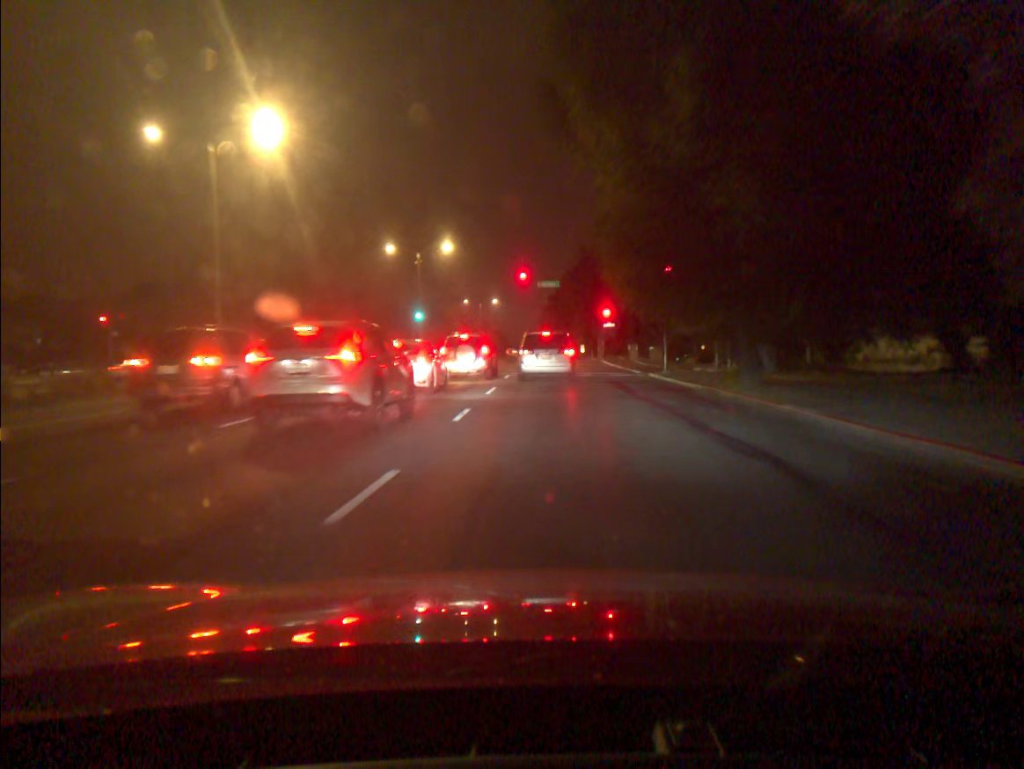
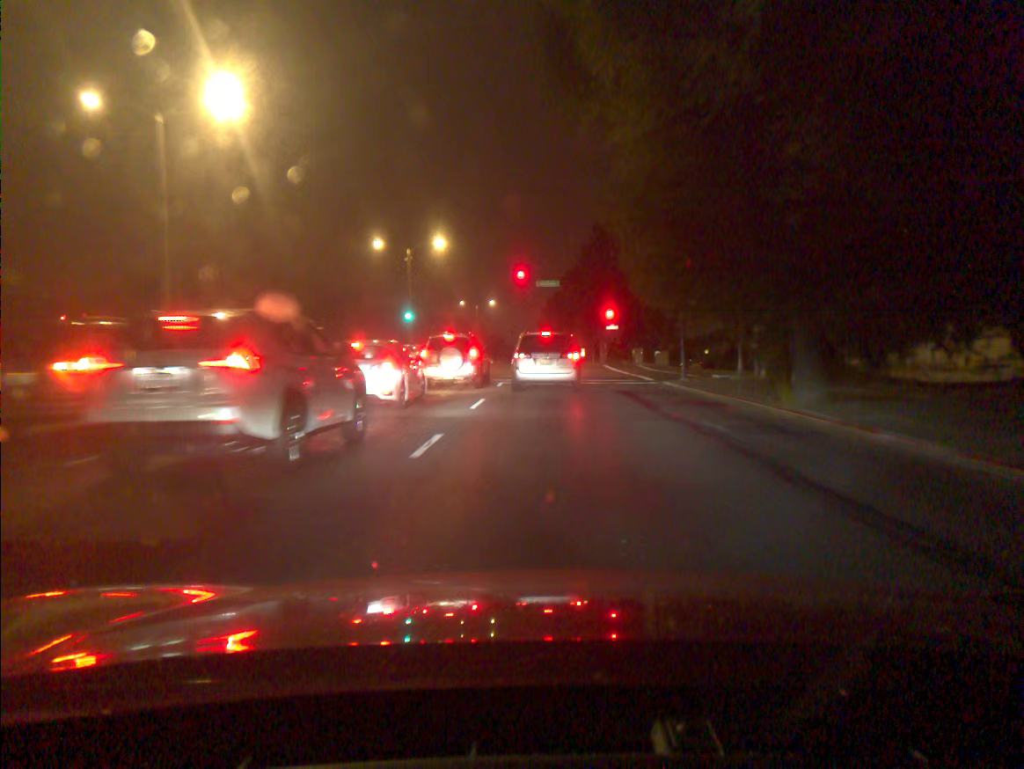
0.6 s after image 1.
(0.0, +4.1) m; 0°
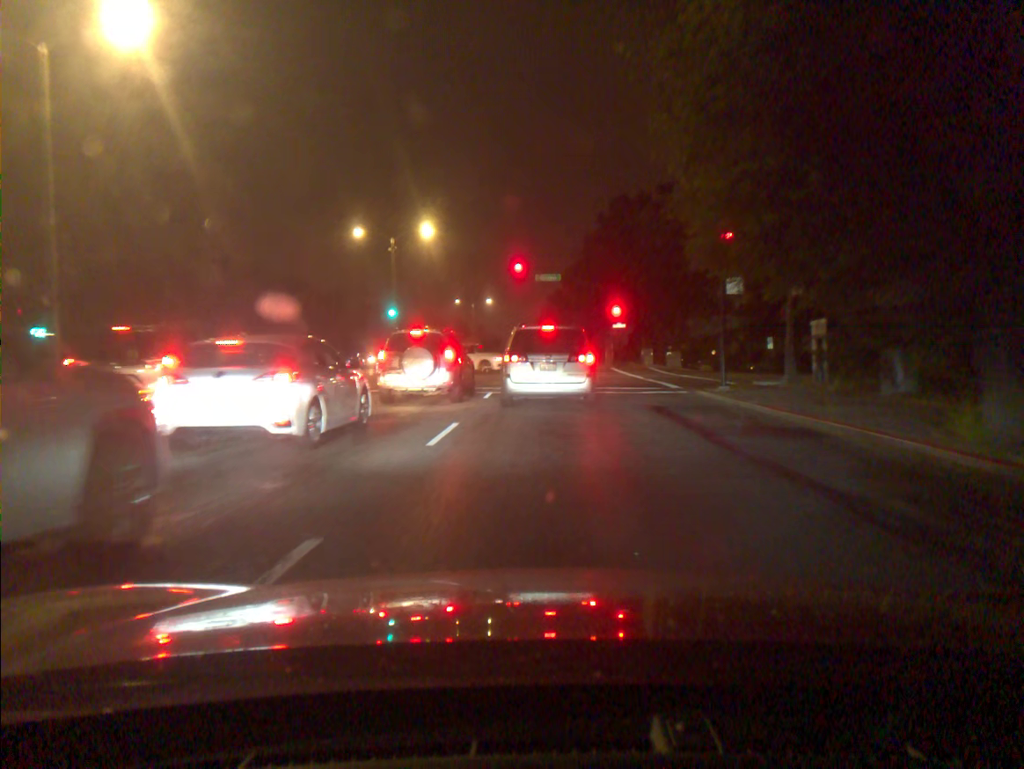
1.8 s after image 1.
(0.0, +6.2) m; 0°
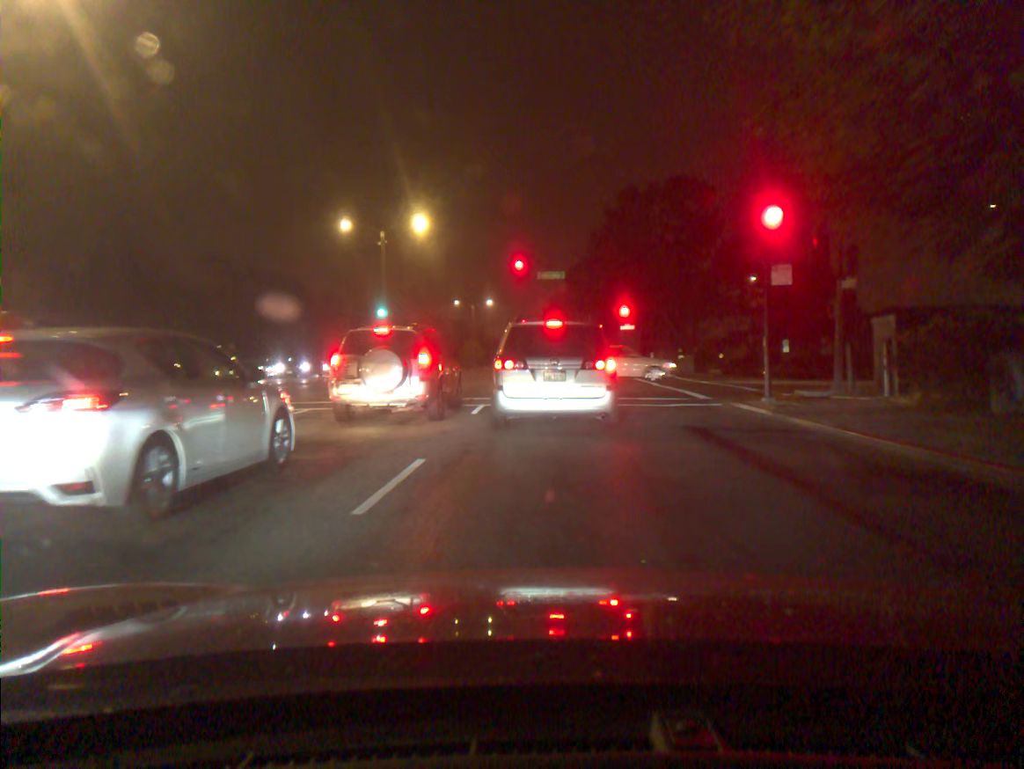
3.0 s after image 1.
(0.0, +4.1) m; -1°
